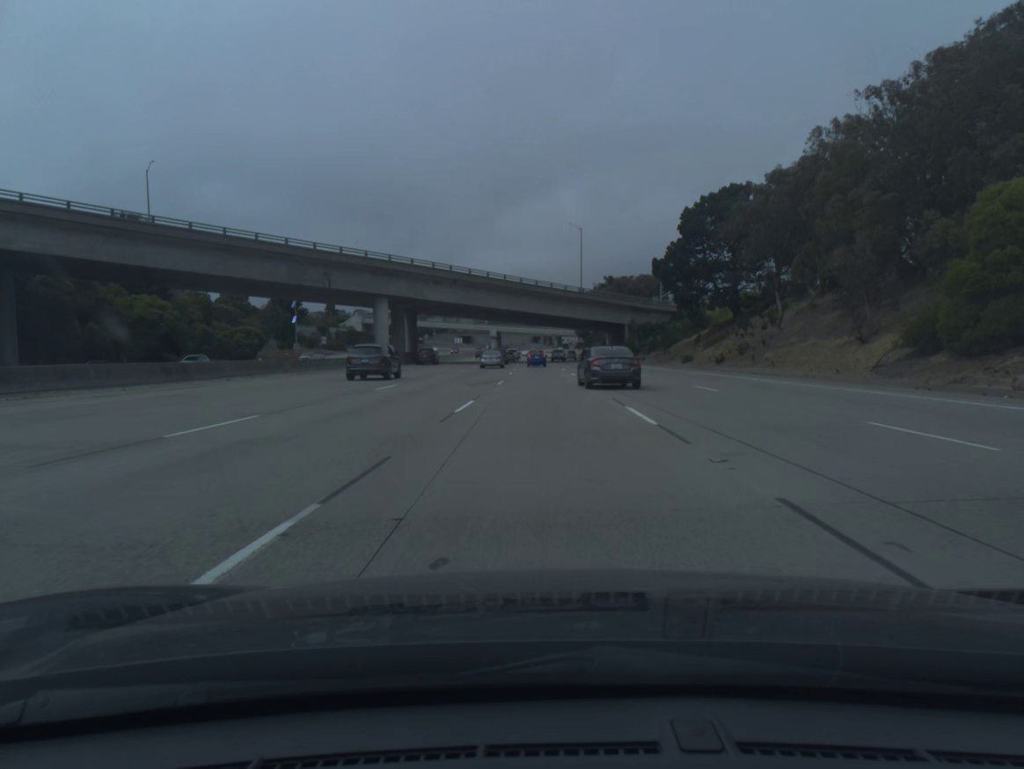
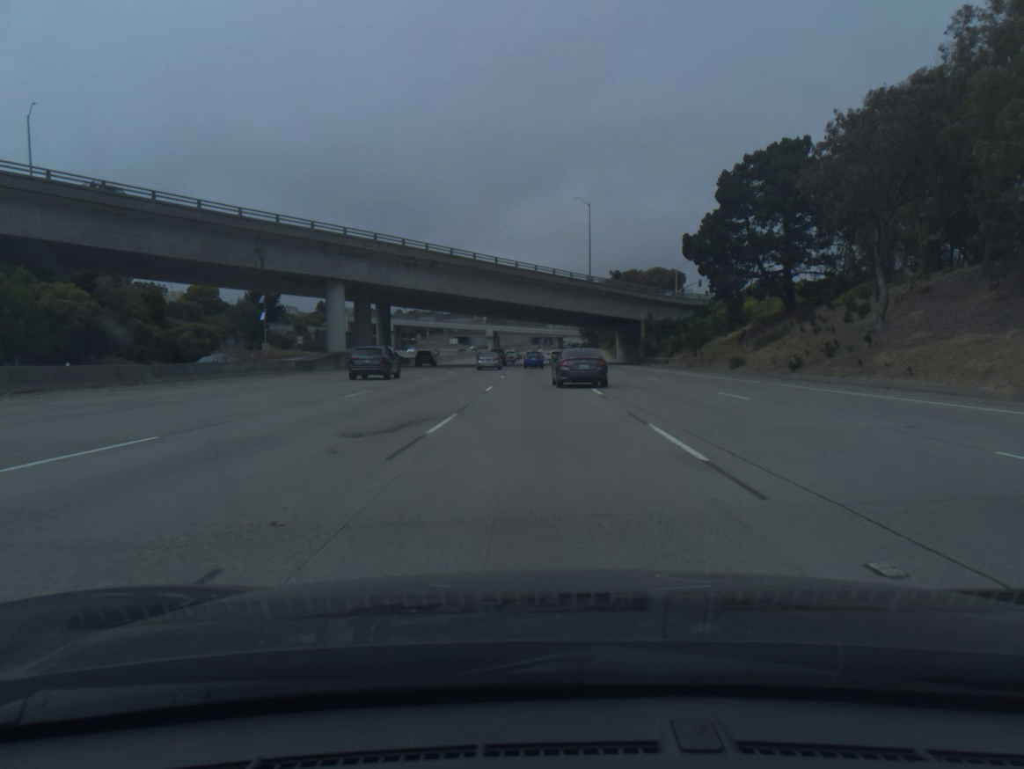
(0.0, +18.7) m; 0°
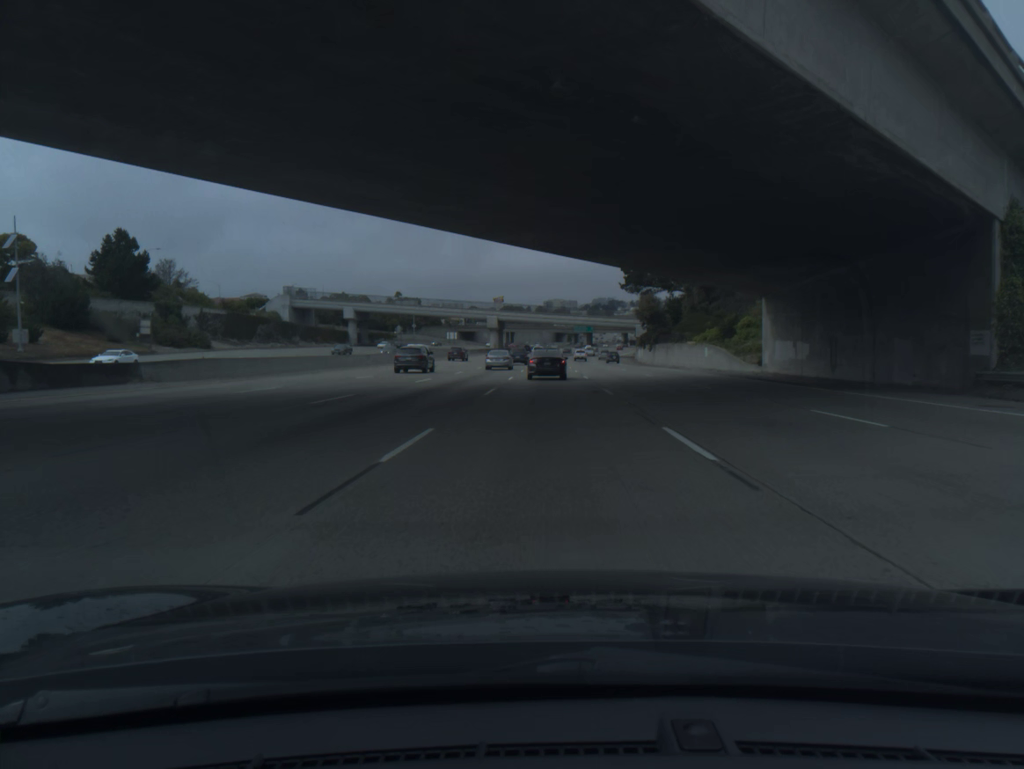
(-0.9, +74.4) m; -2°
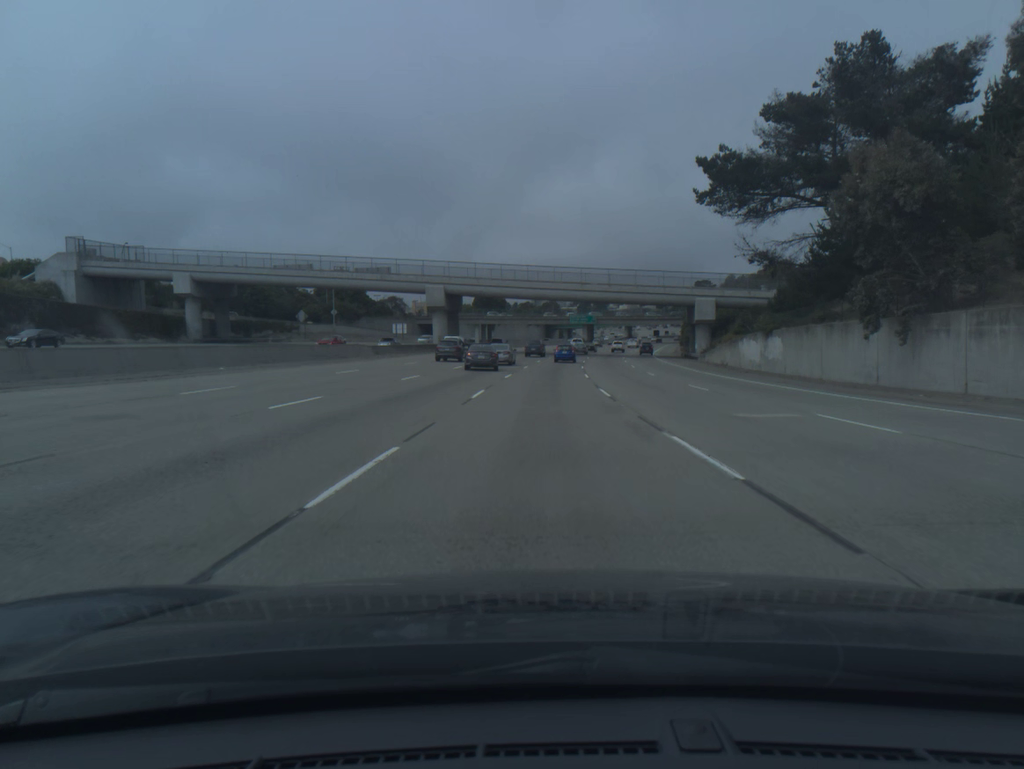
(+0.5, +73.7) m; +1°
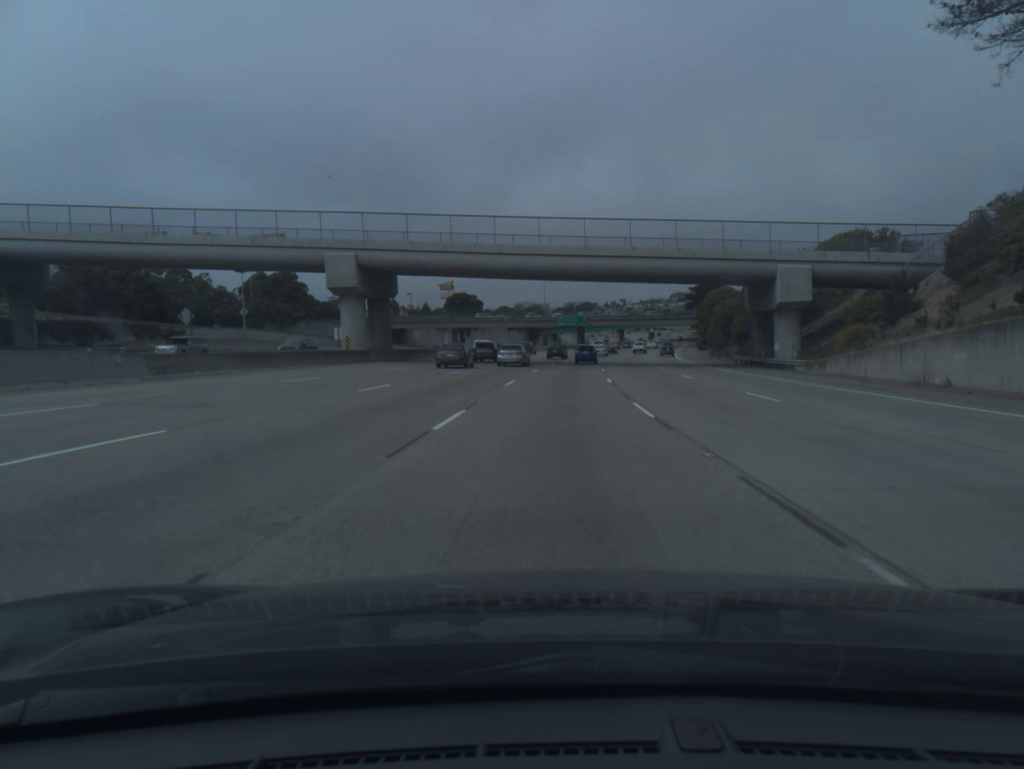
(+0.3, +36.6) m; +1°
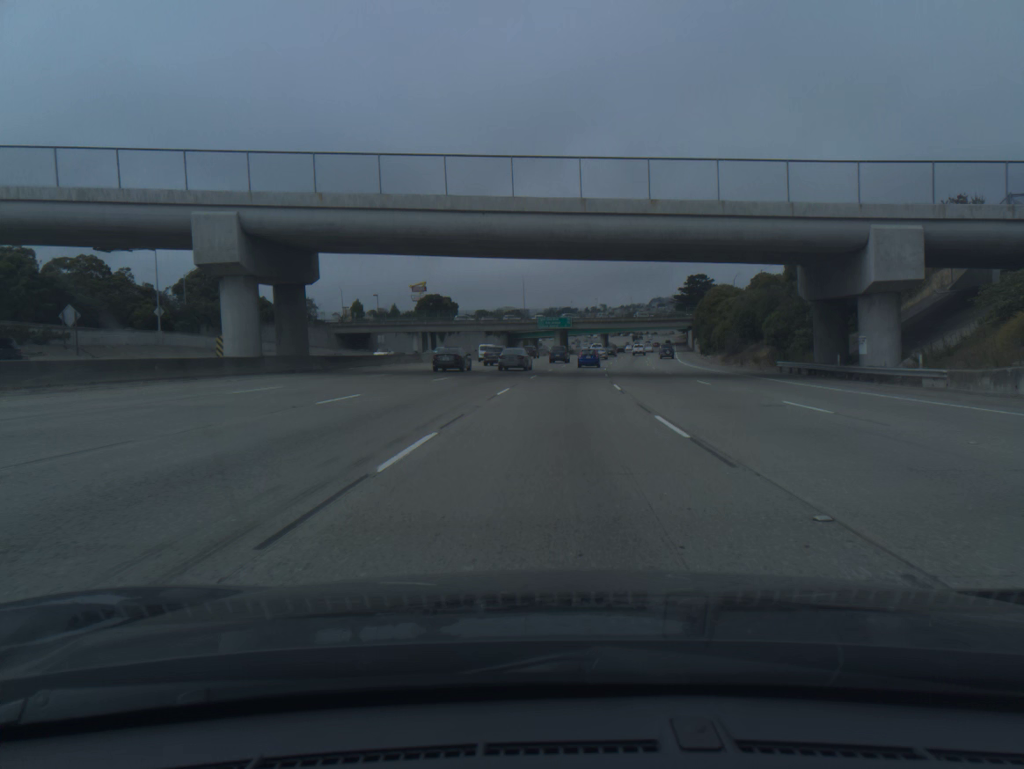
(+0.2, +18.1) m; +1°
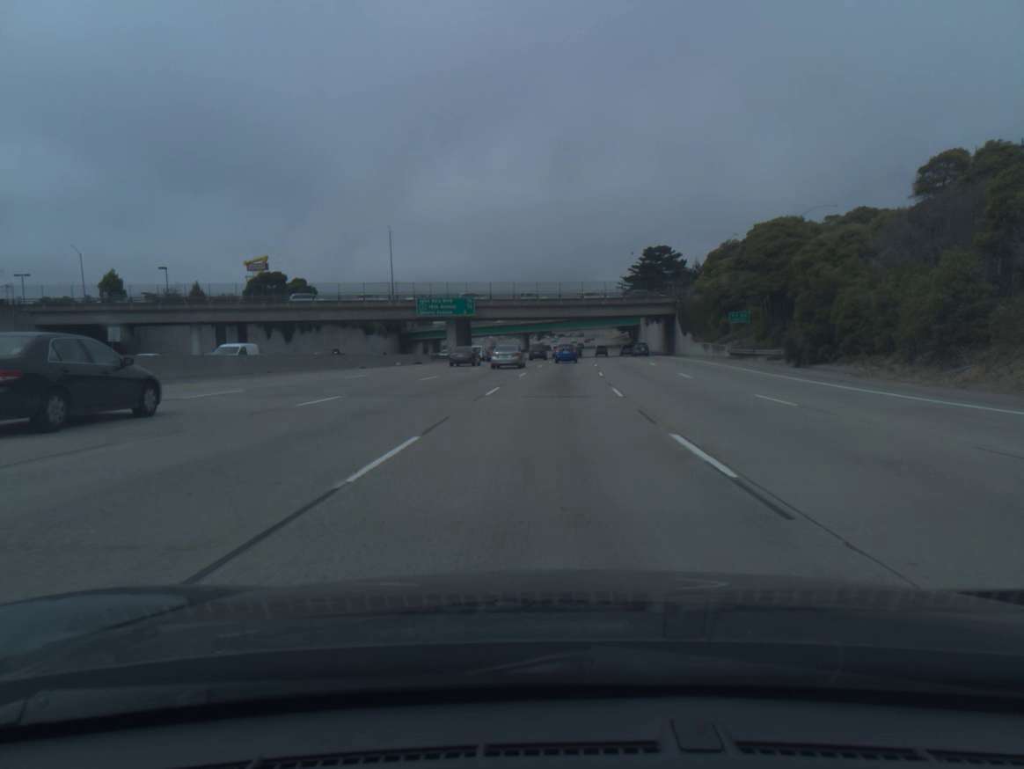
(+4.2, +71.8) m; +6°
